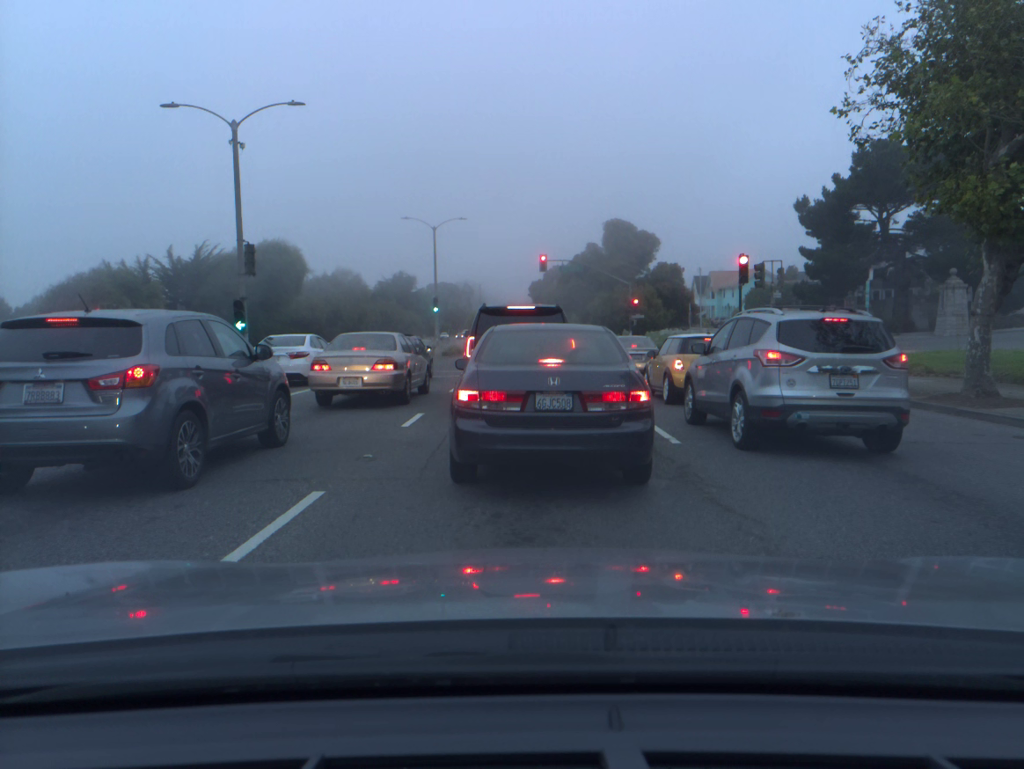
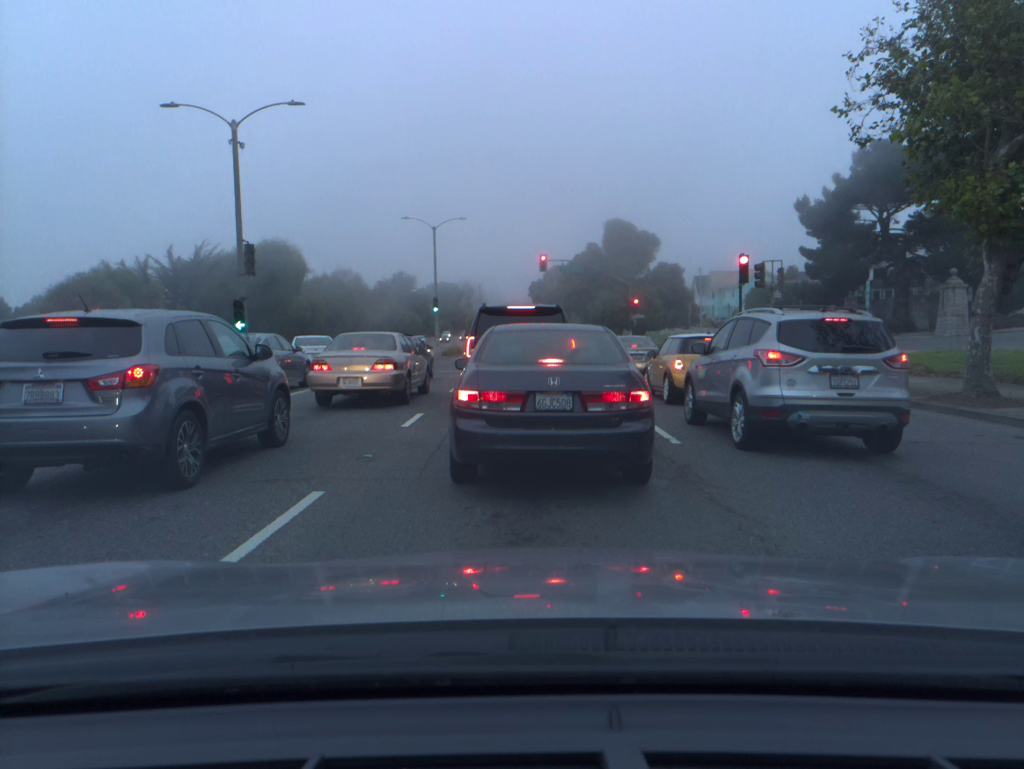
(0.0, 0.0) m; 0°
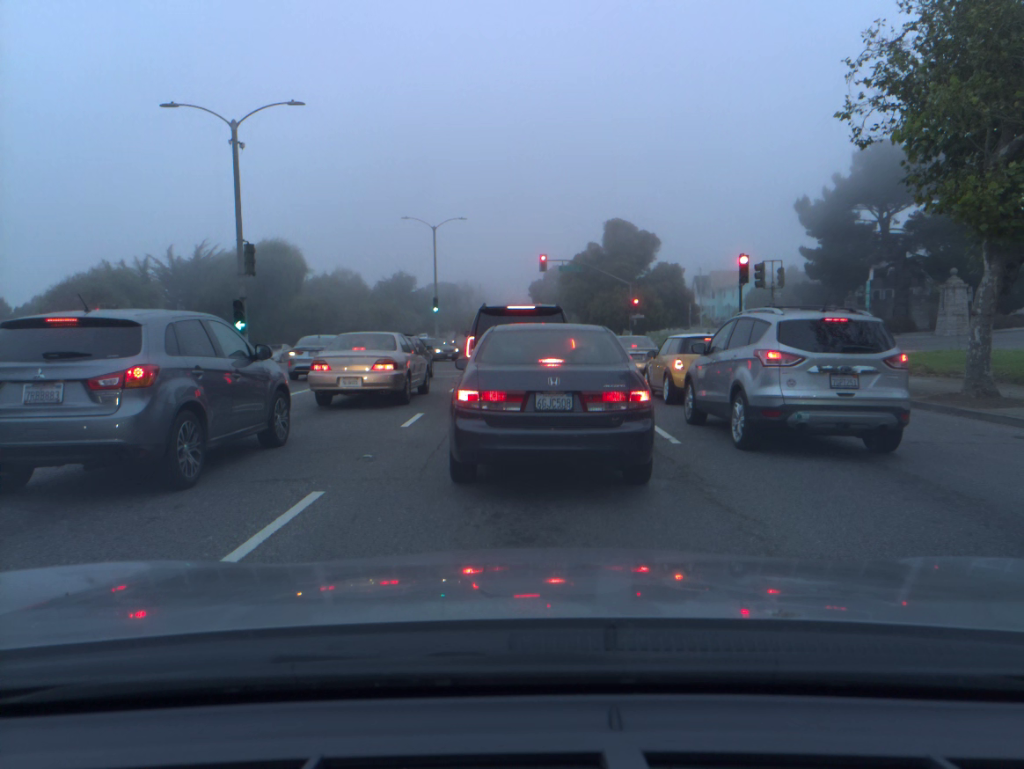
(0.0, 0.0) m; 0°
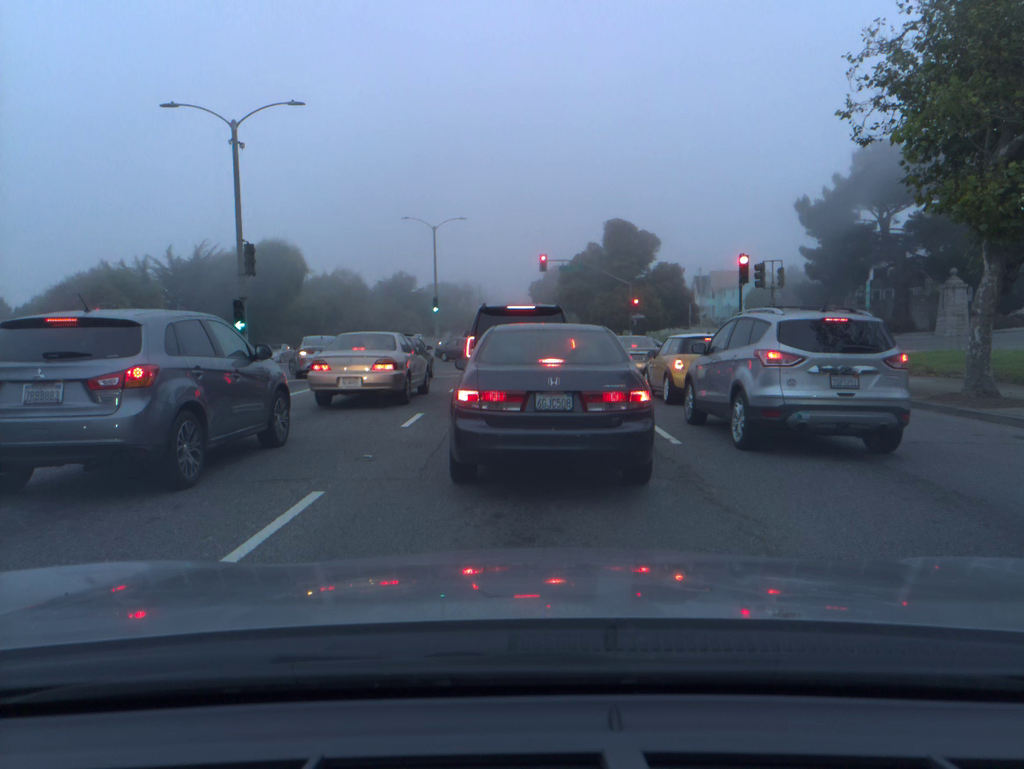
(0.0, 0.0) m; 0°
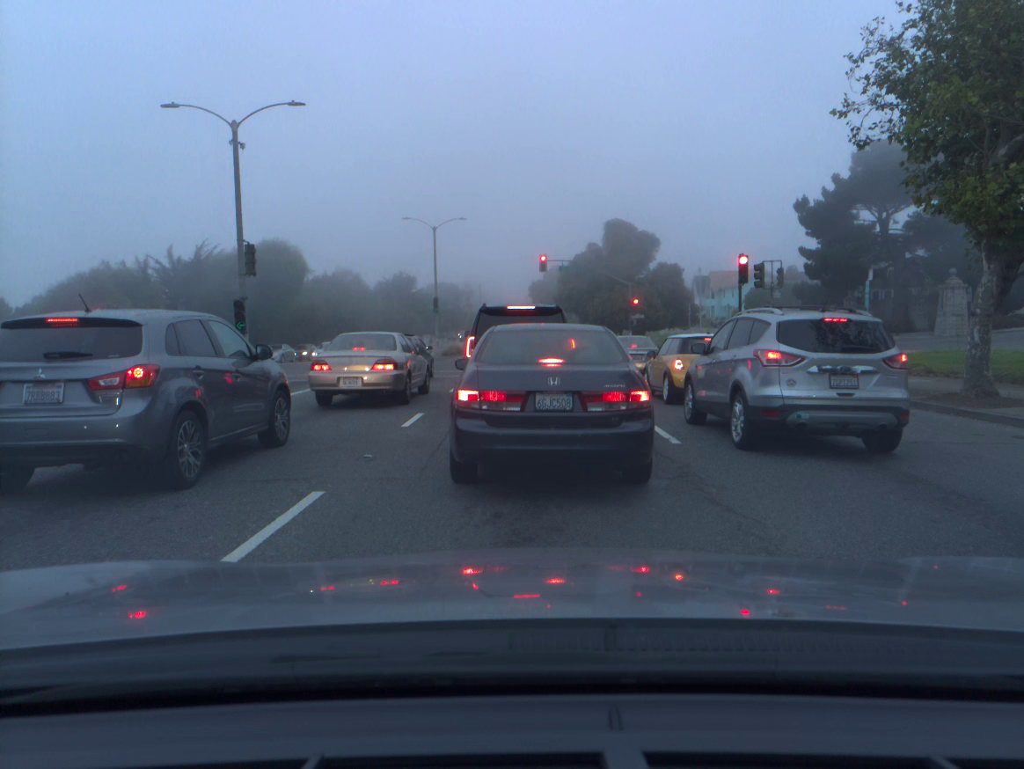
(0.0, 0.0) m; 0°
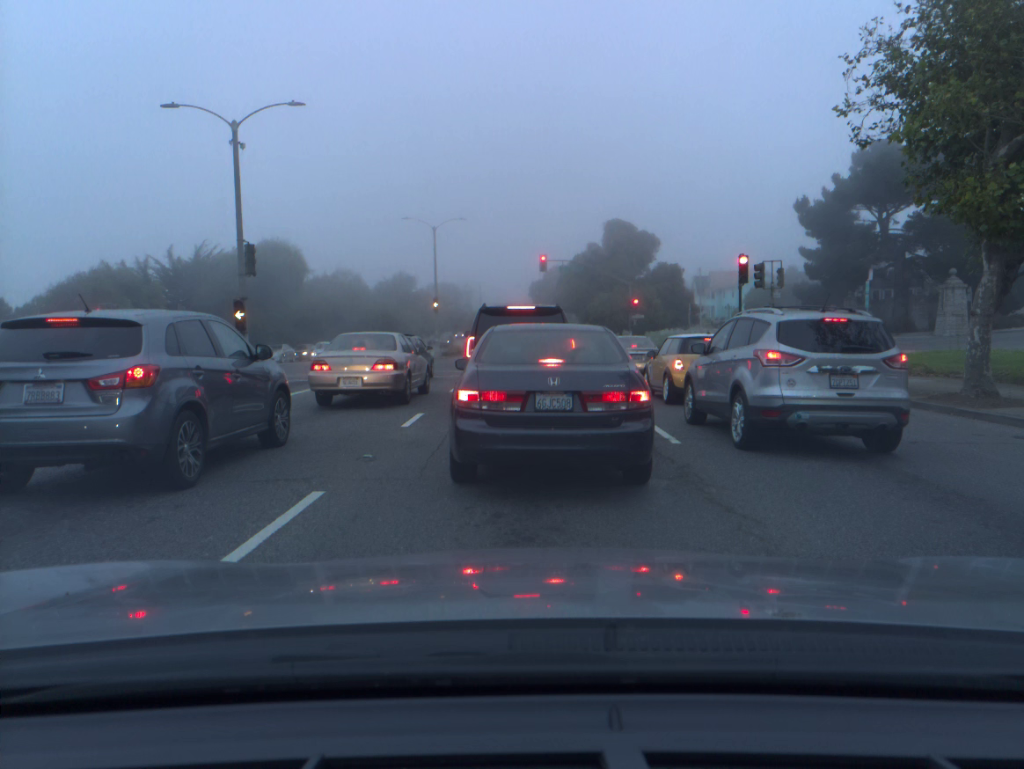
(0.0, 0.0) m; 0°
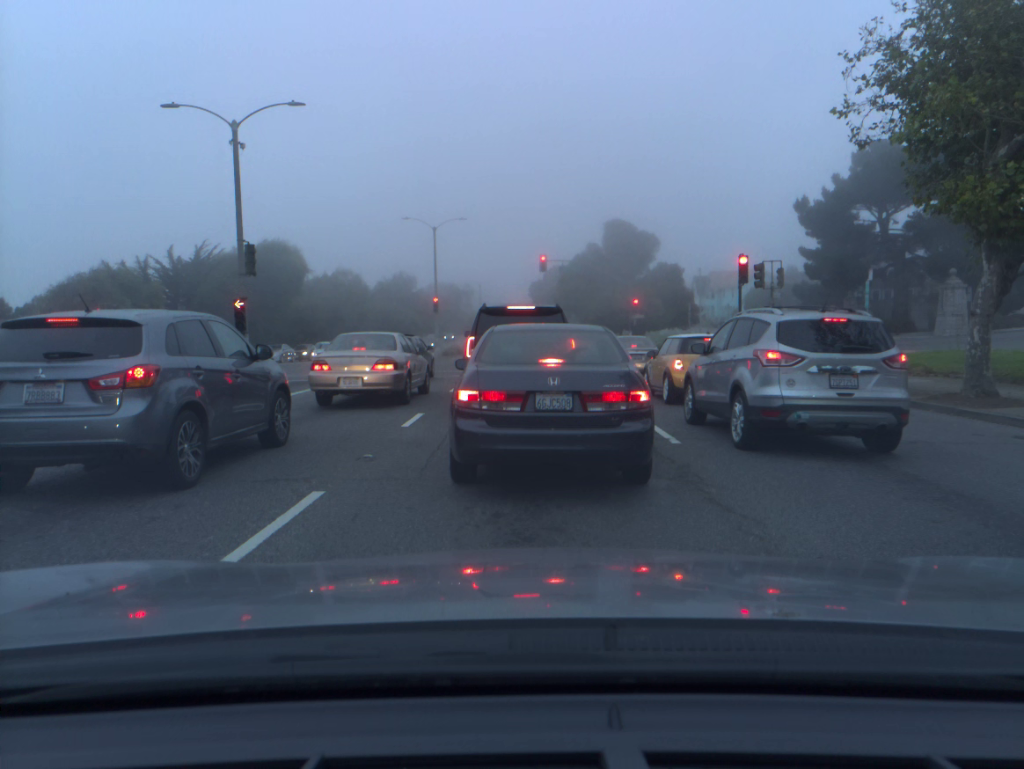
(0.0, 0.0) m; 0°
